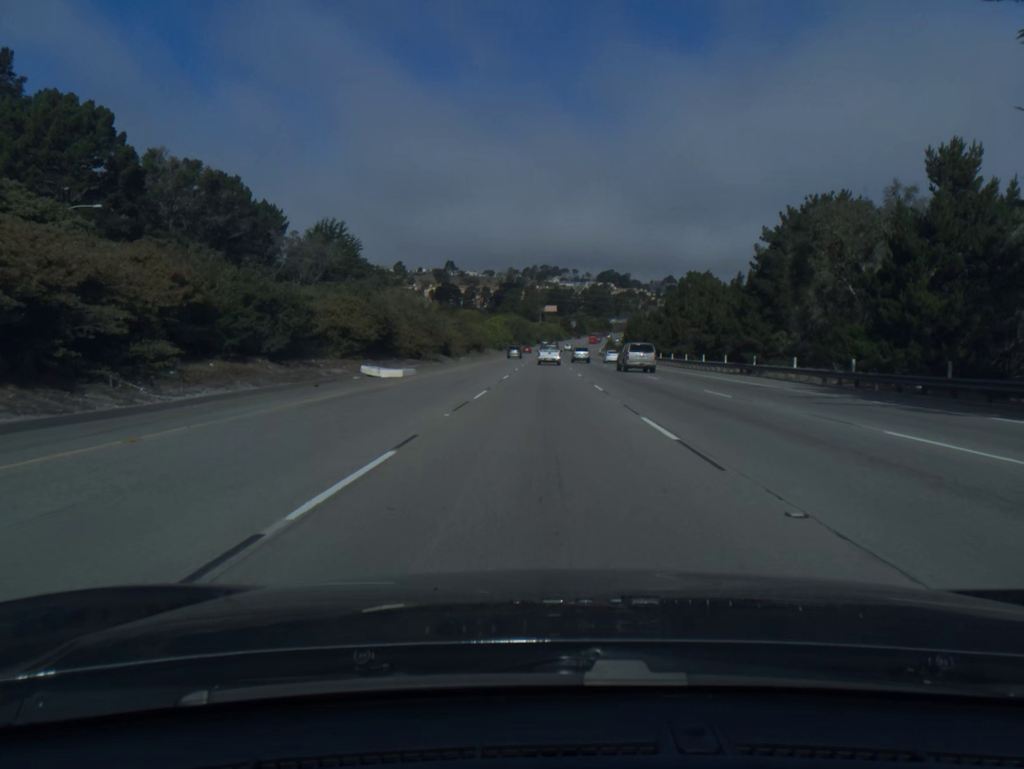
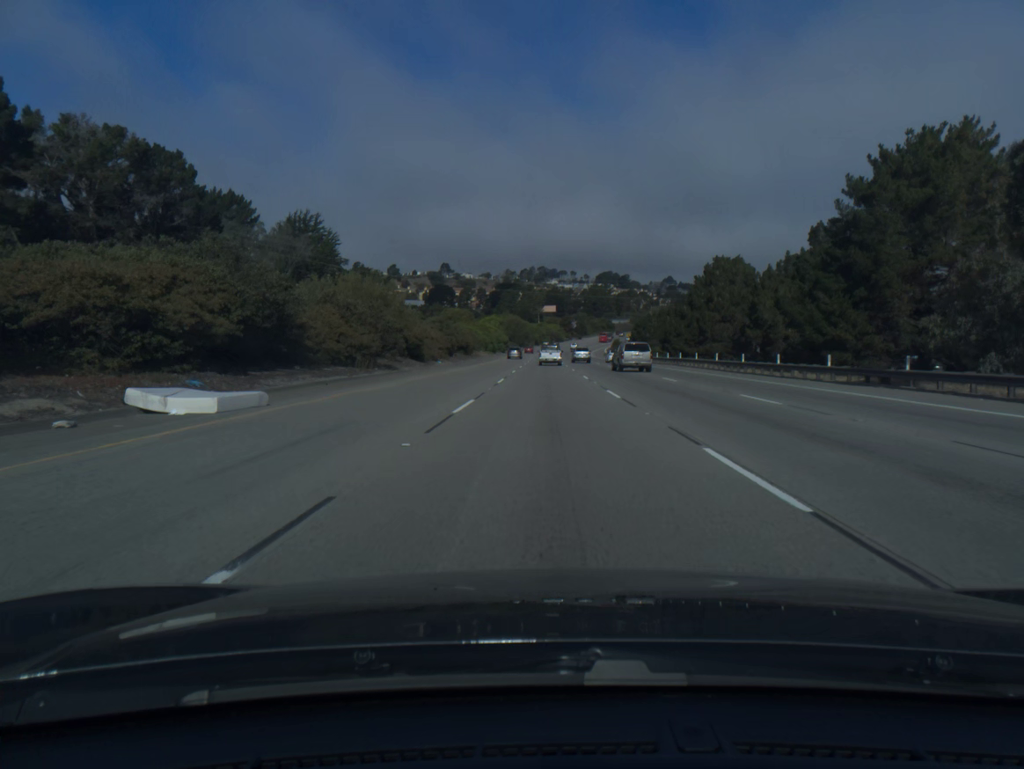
(0.0, +19.8) m; 0°
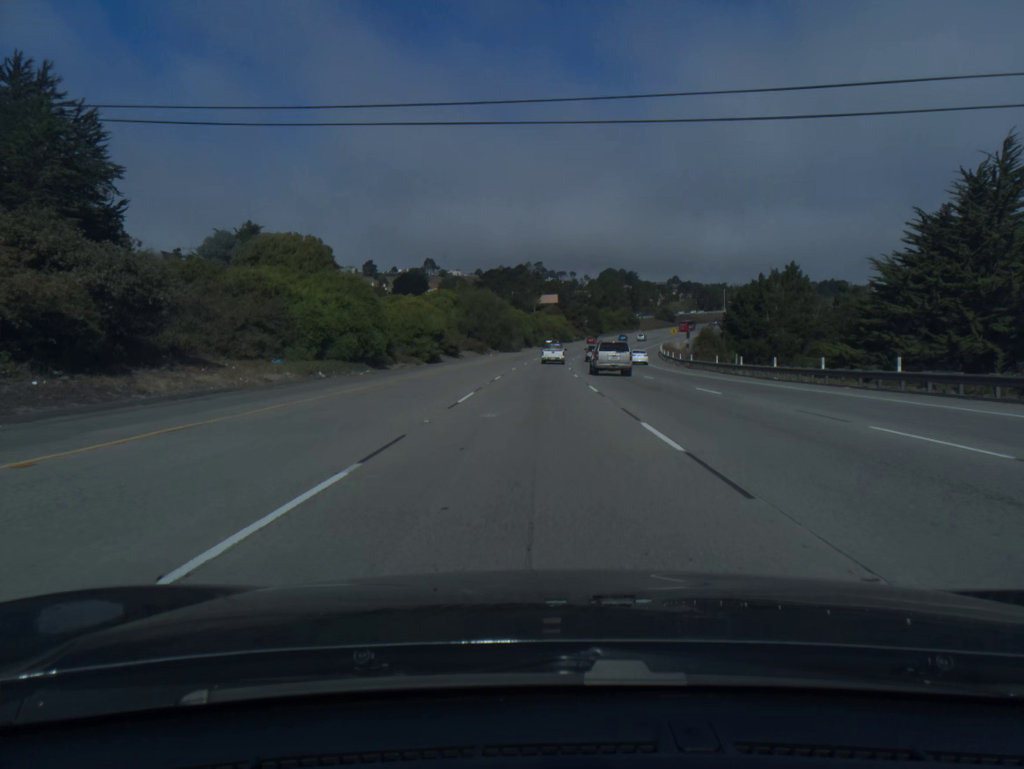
(+0.6, +98.4) m; 0°
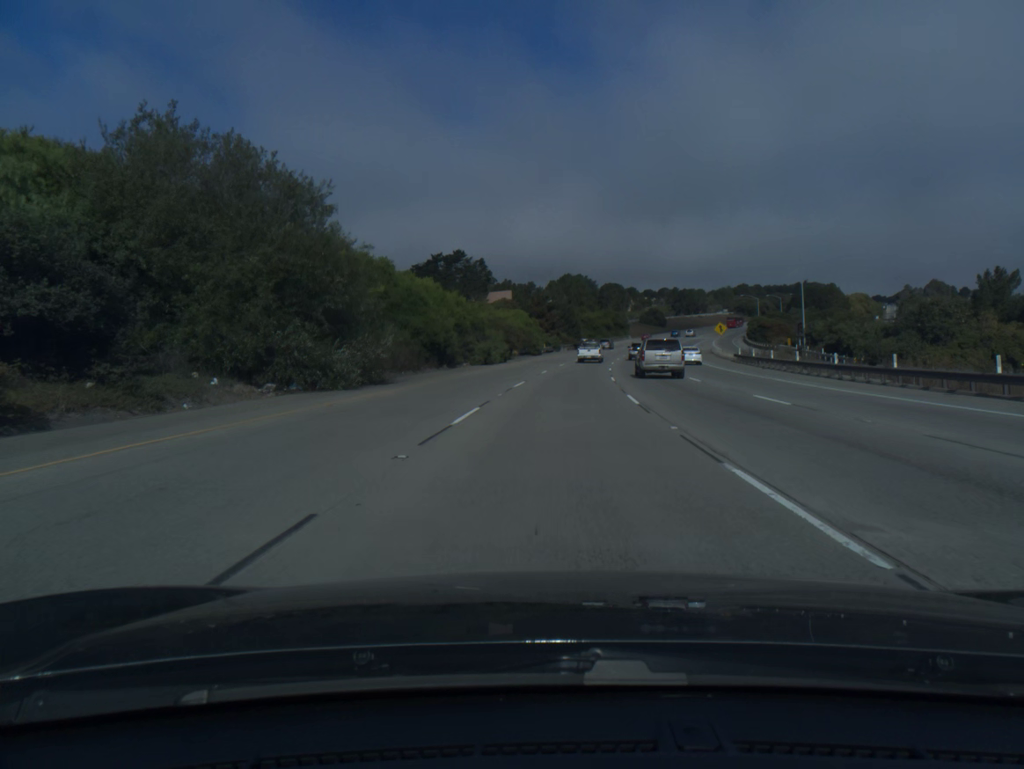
(+1.0, +78.0) m; +3°
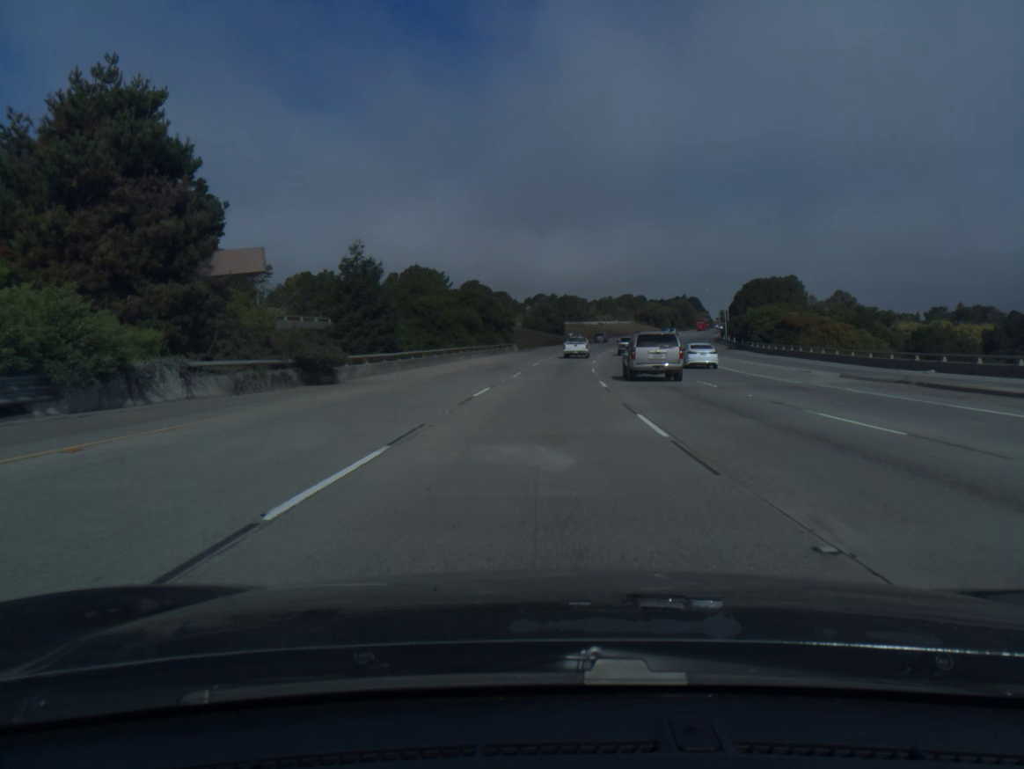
(+8.4, +95.1) m; +10°
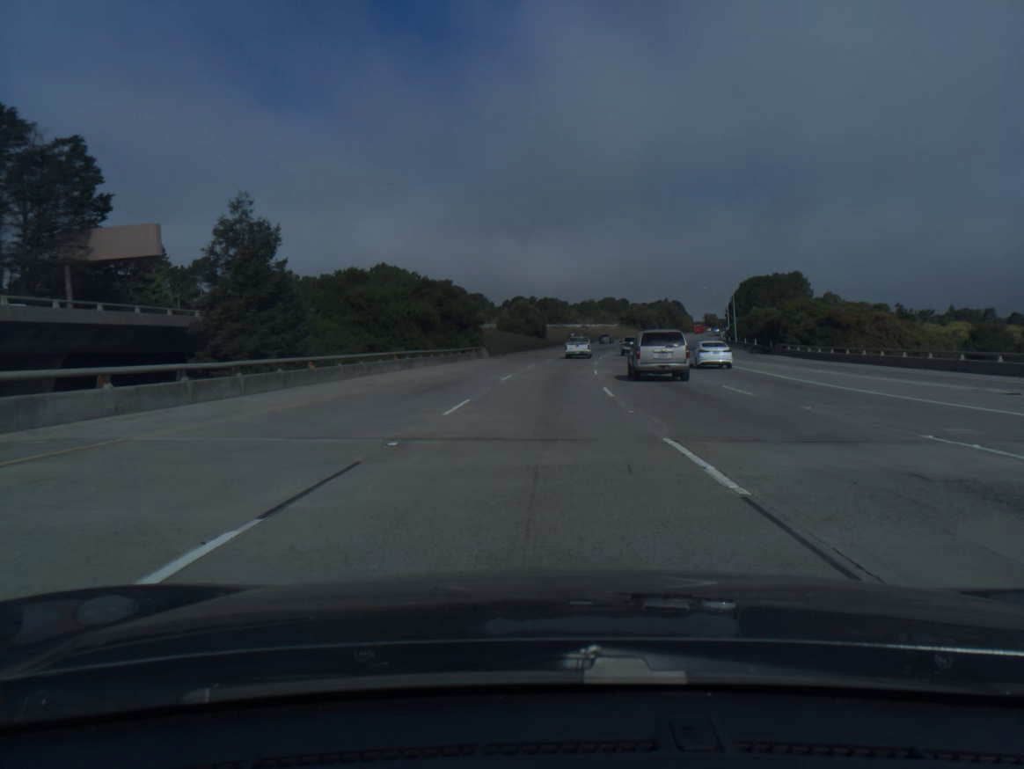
(+0.3, +18.9) m; +2°
